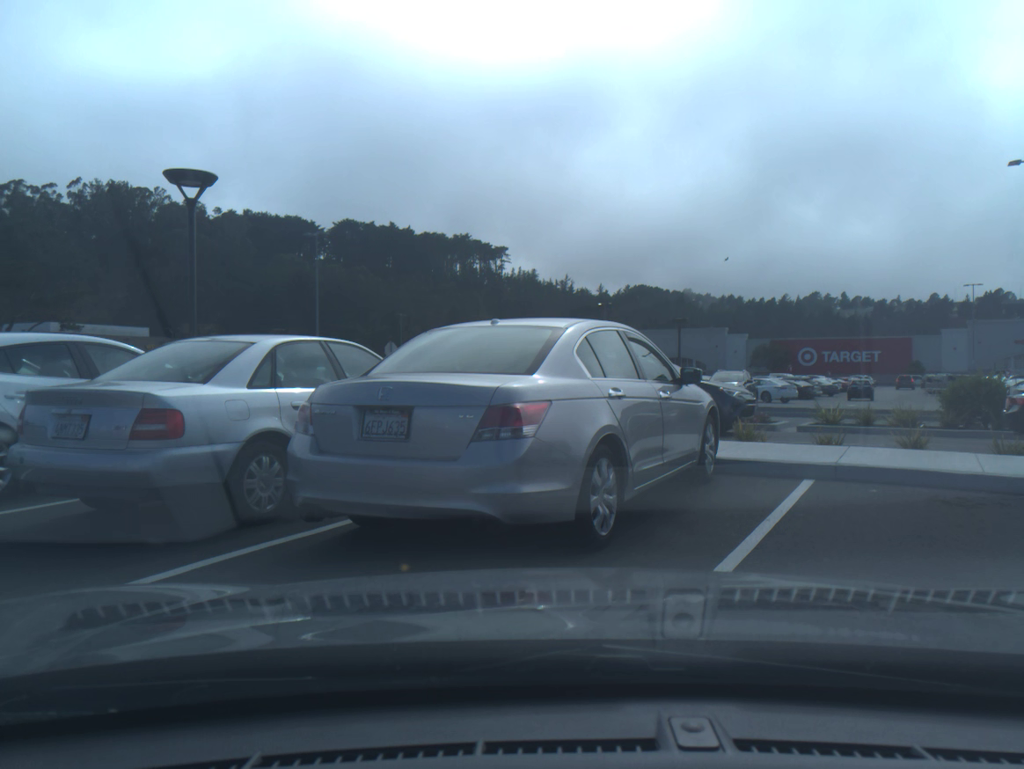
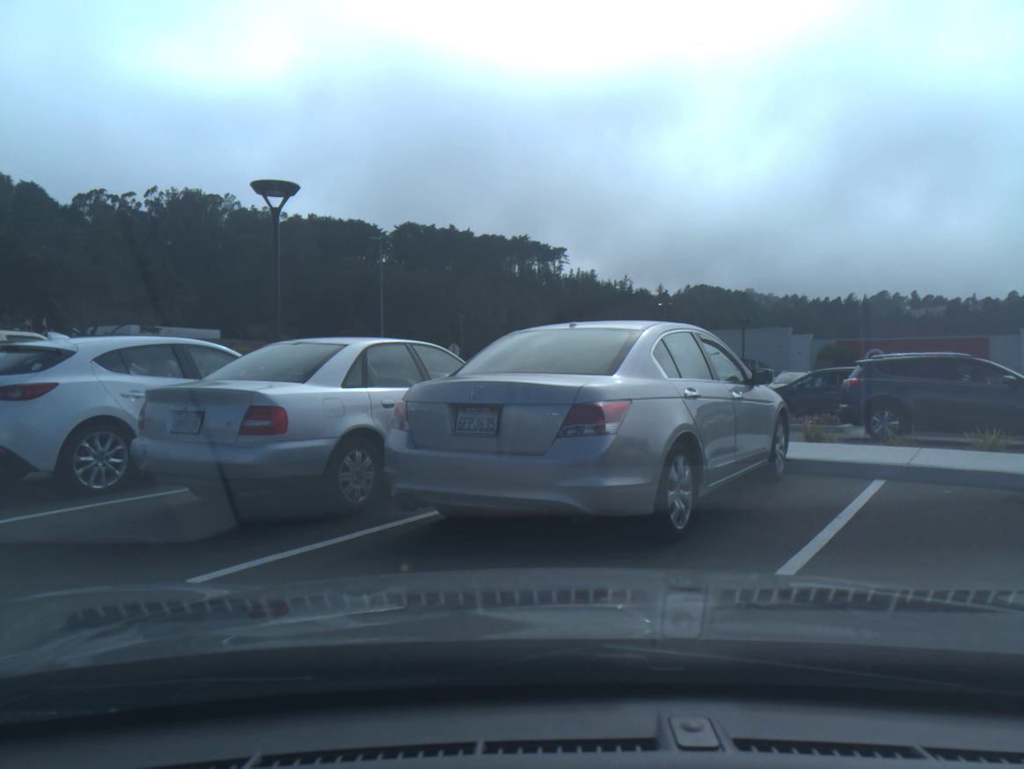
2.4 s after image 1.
(-0.1, -0.3) m; -5°
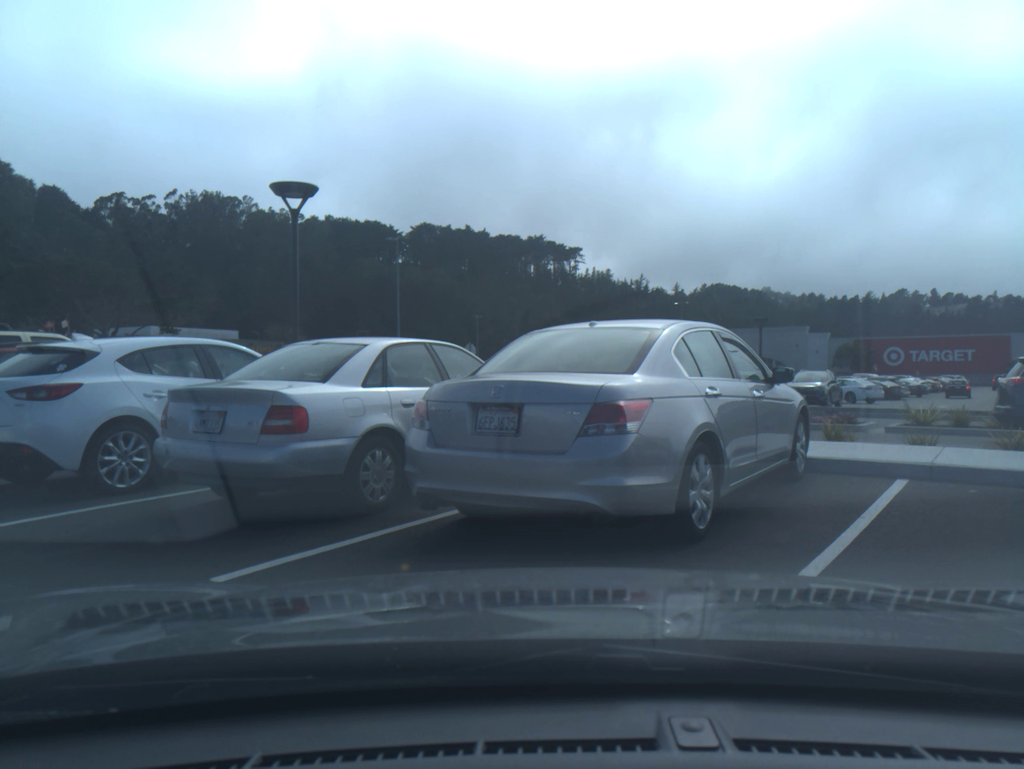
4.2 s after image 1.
(0.0, 0.0) m; -1°
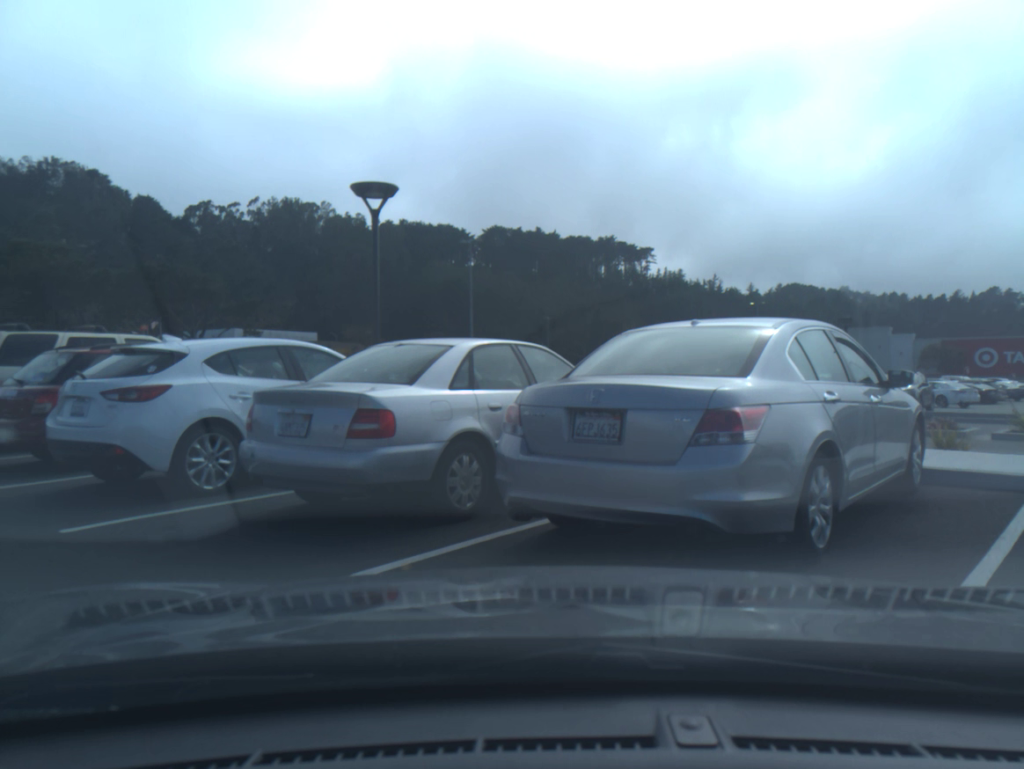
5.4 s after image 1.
(-0.2, +0.3) m; -5°
